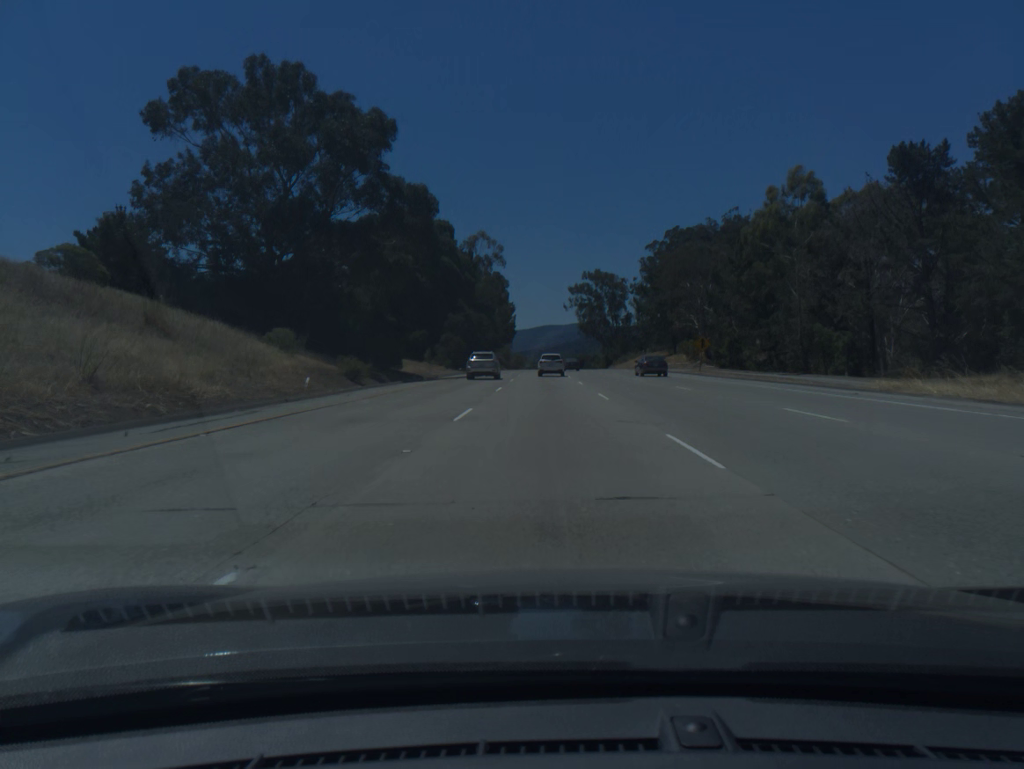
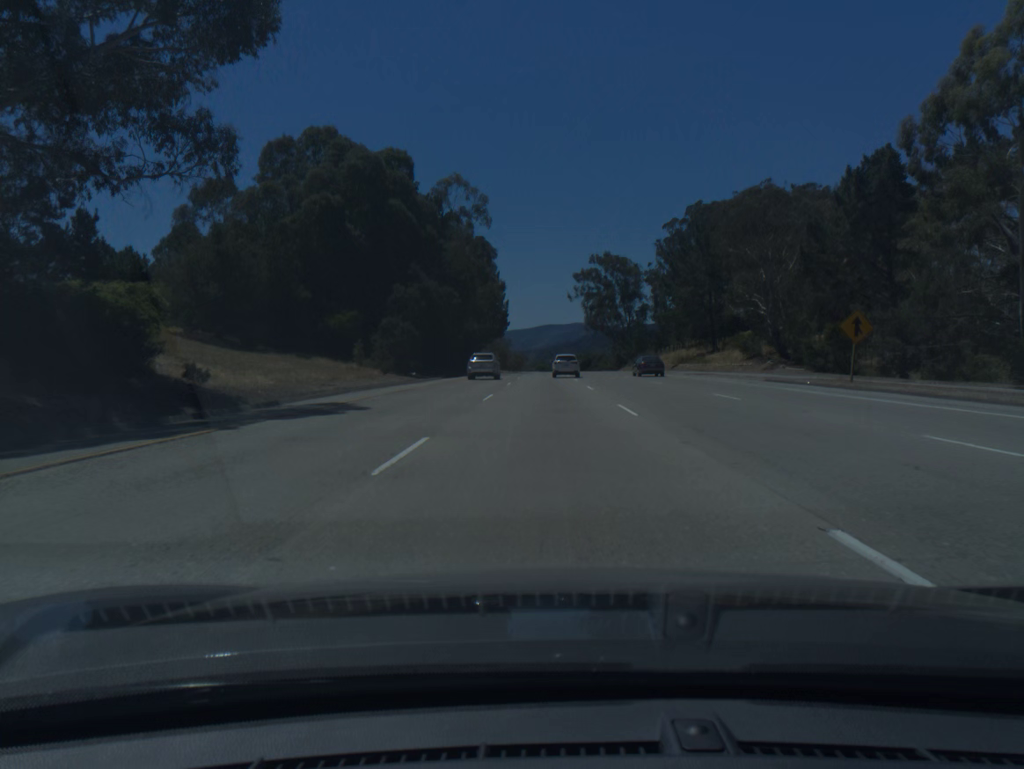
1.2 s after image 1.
(0.0, +36.2) m; 0°
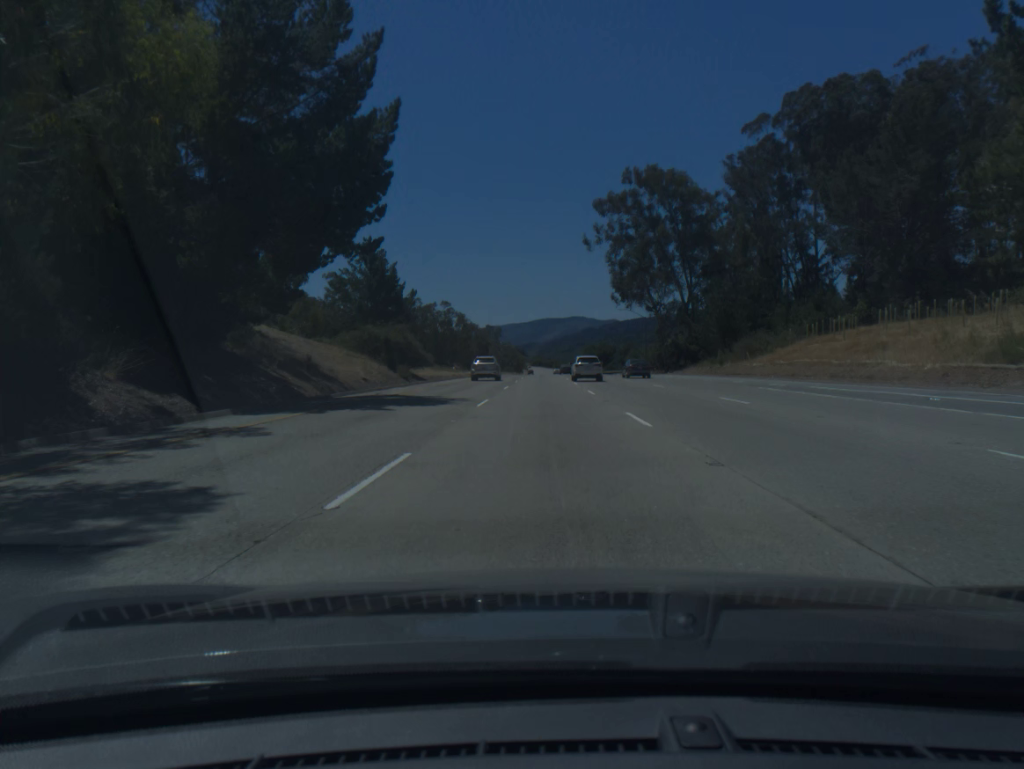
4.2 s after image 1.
(+0.2, +89.6) m; 0°
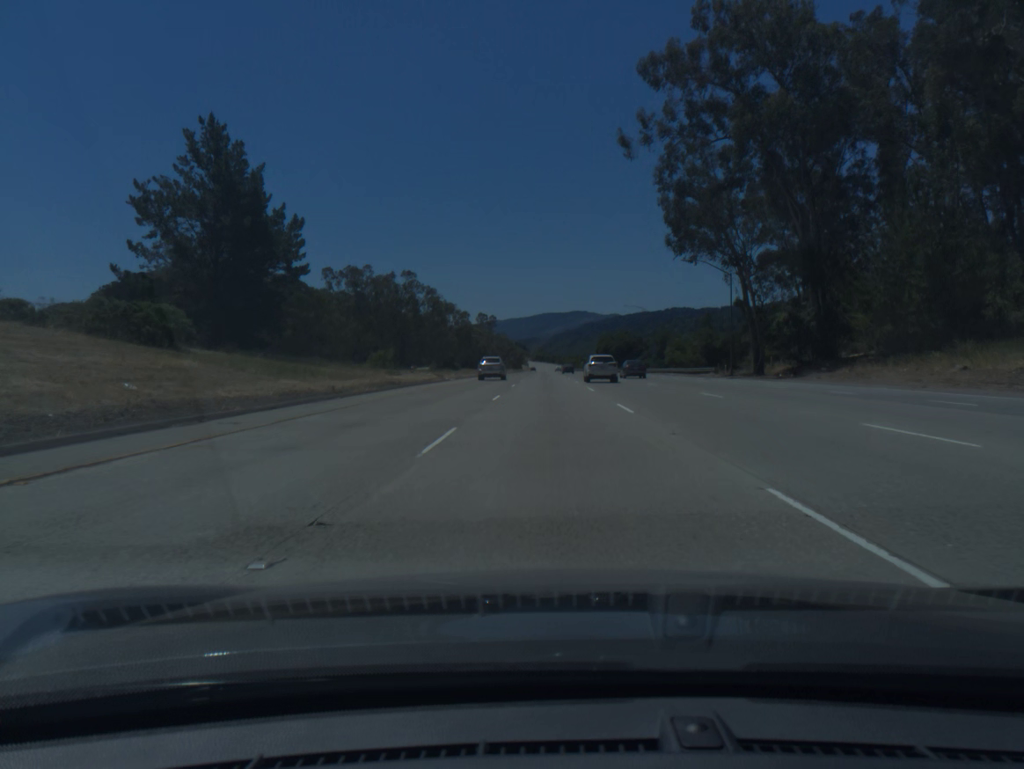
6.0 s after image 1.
(-0.2, +54.5) m; 0°
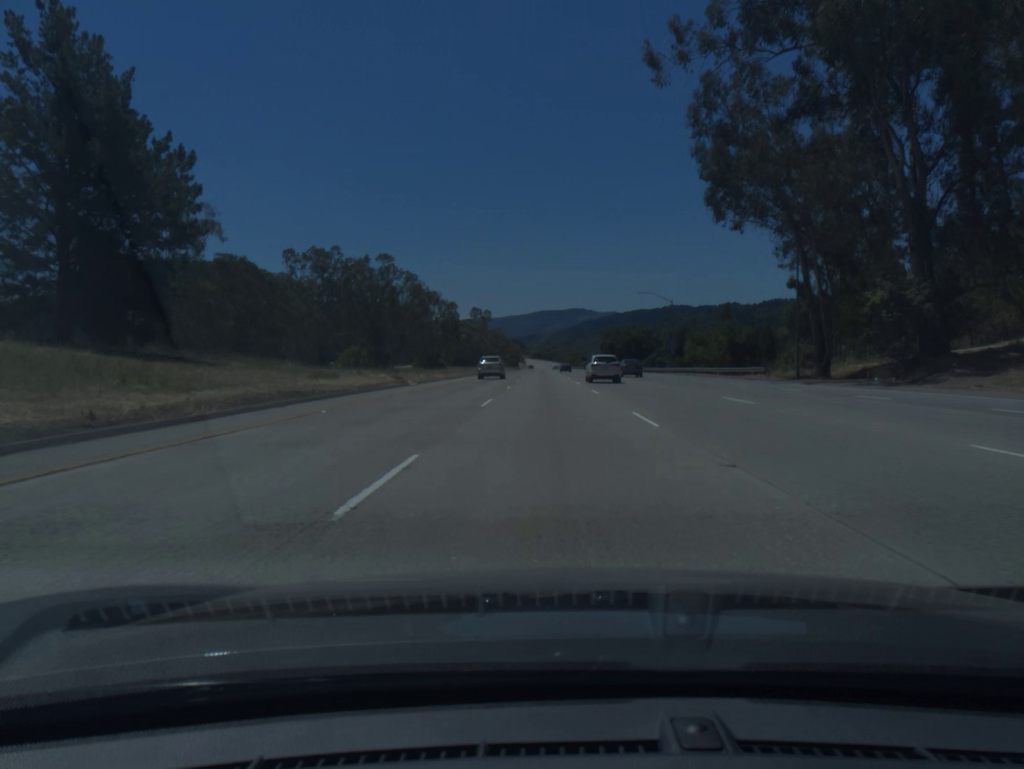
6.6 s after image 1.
(0.0, +18.4) m; 0°
